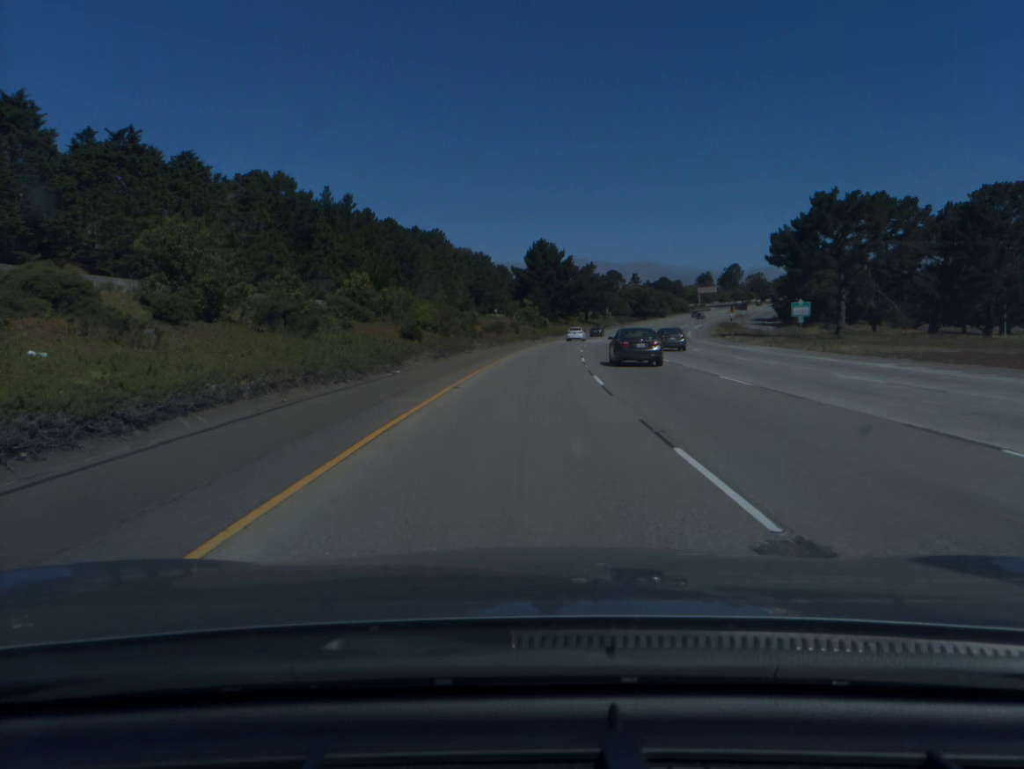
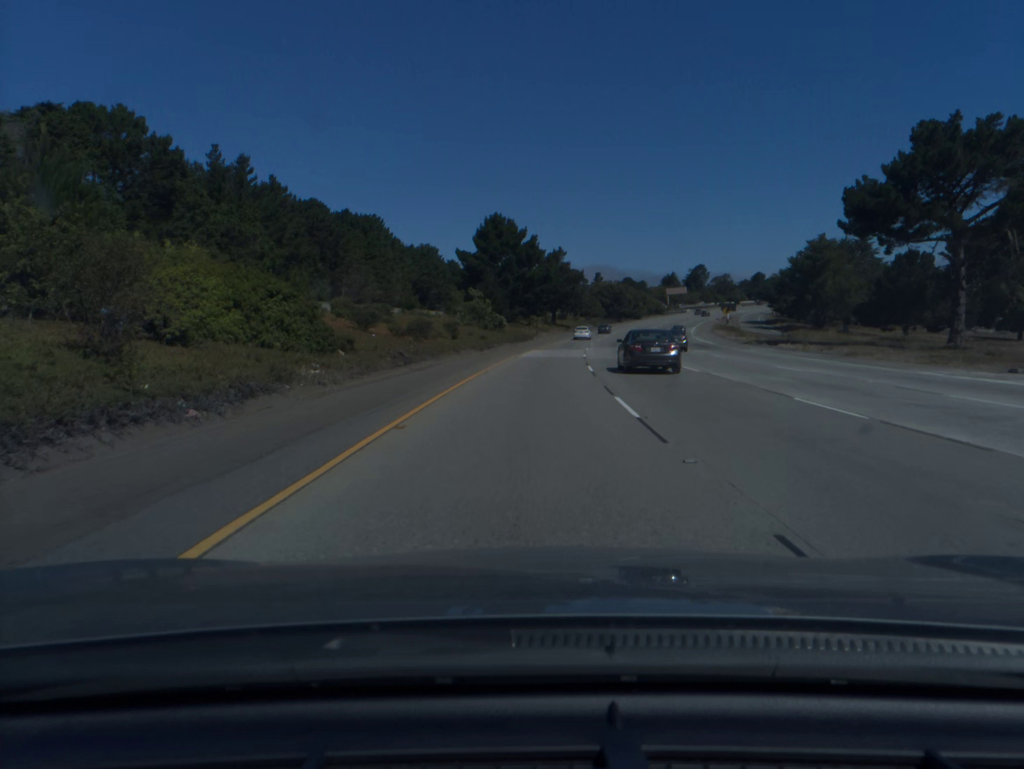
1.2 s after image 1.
(+1.0, +36.5) m; +3°
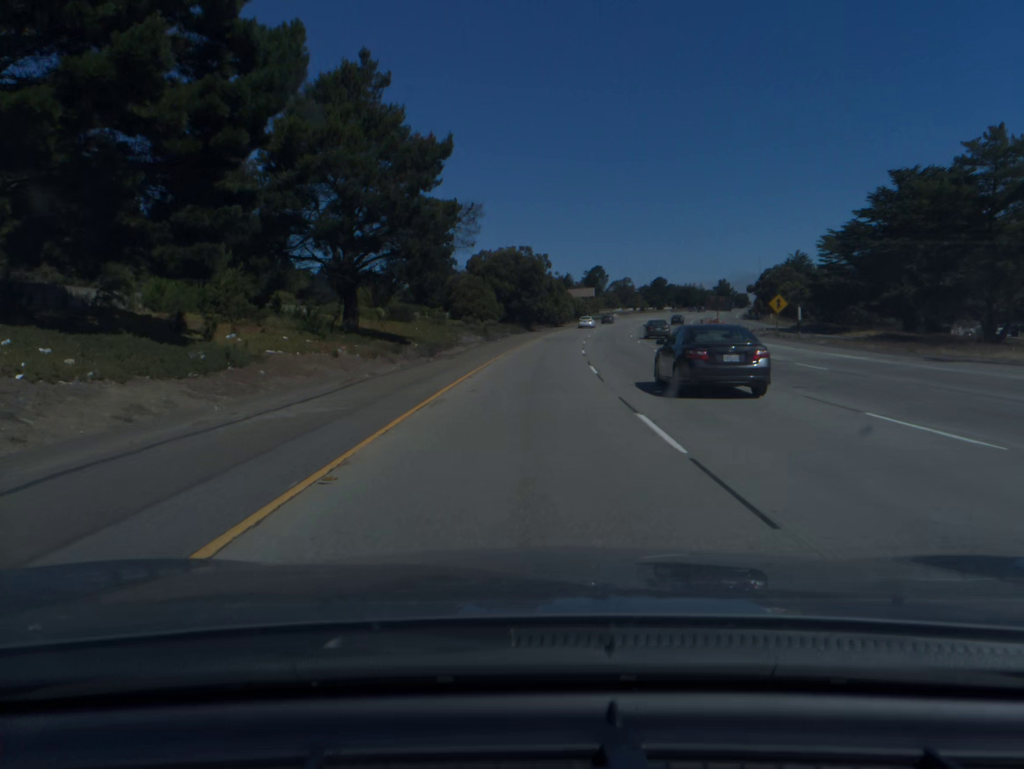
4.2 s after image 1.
(+6.9, +91.4) m; +9°
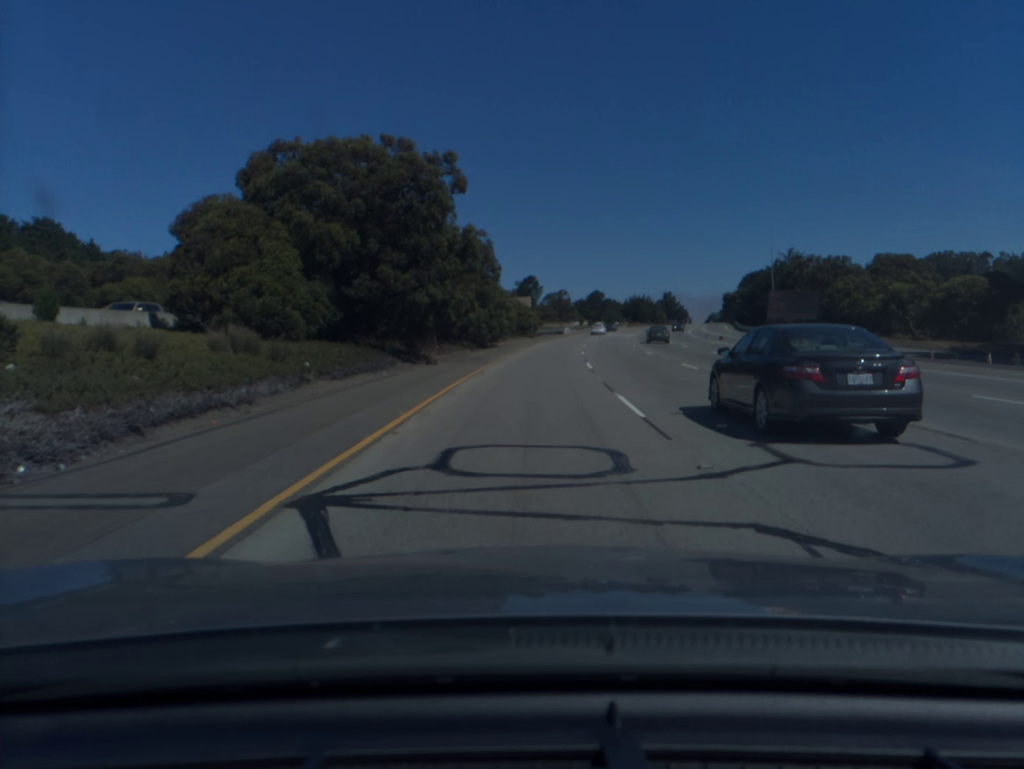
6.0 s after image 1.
(+2.4, +55.1) m; +5°
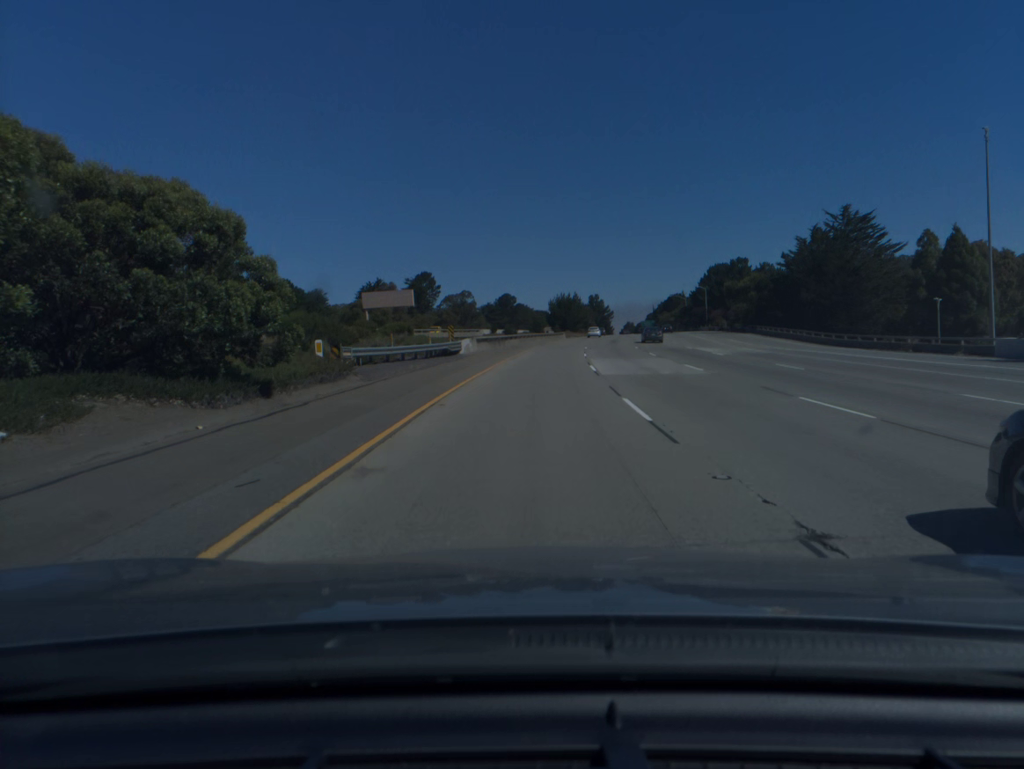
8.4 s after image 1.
(+4.3, +73.2) m; +7°
